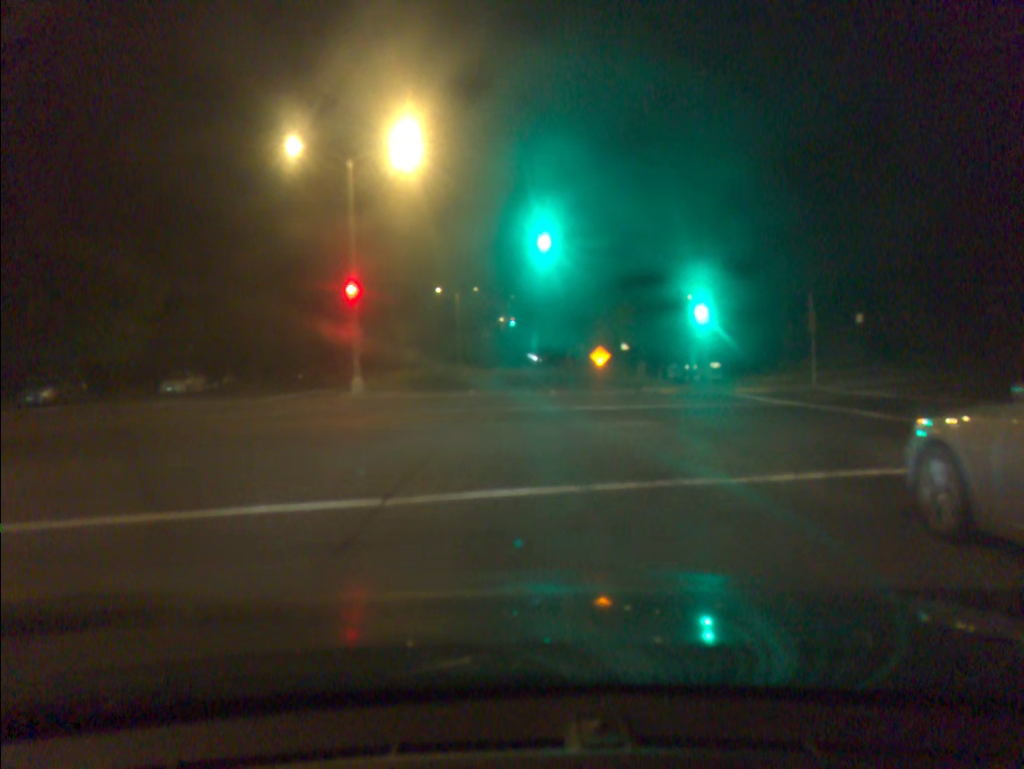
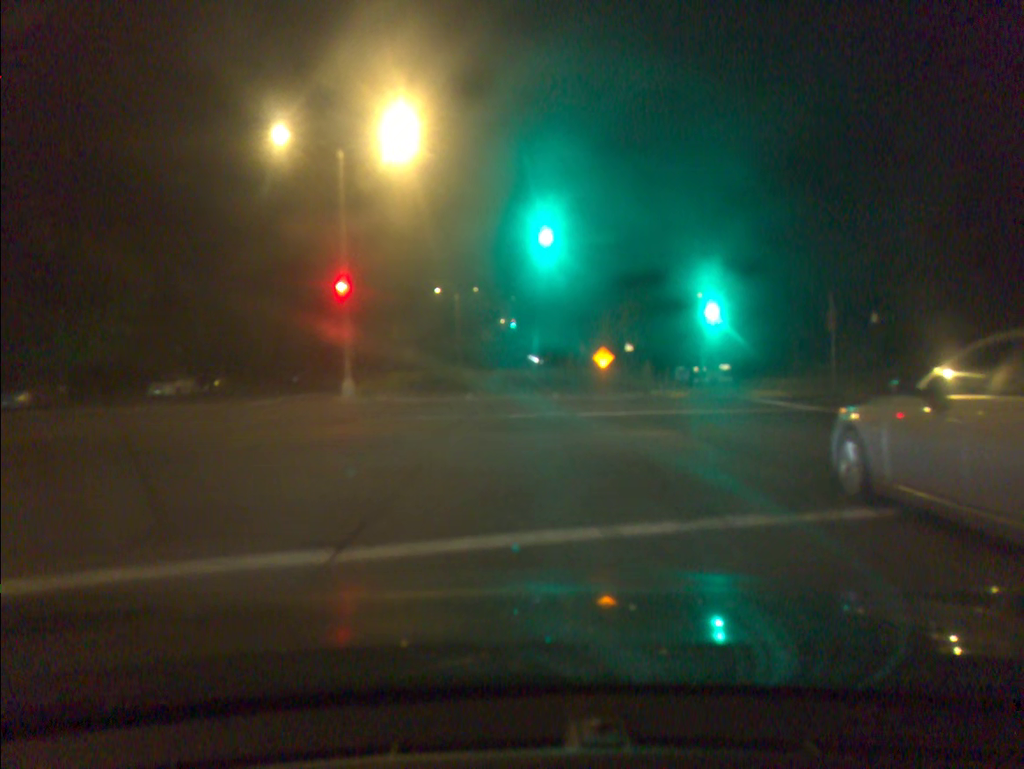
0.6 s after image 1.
(0.0, +1.8) m; 0°
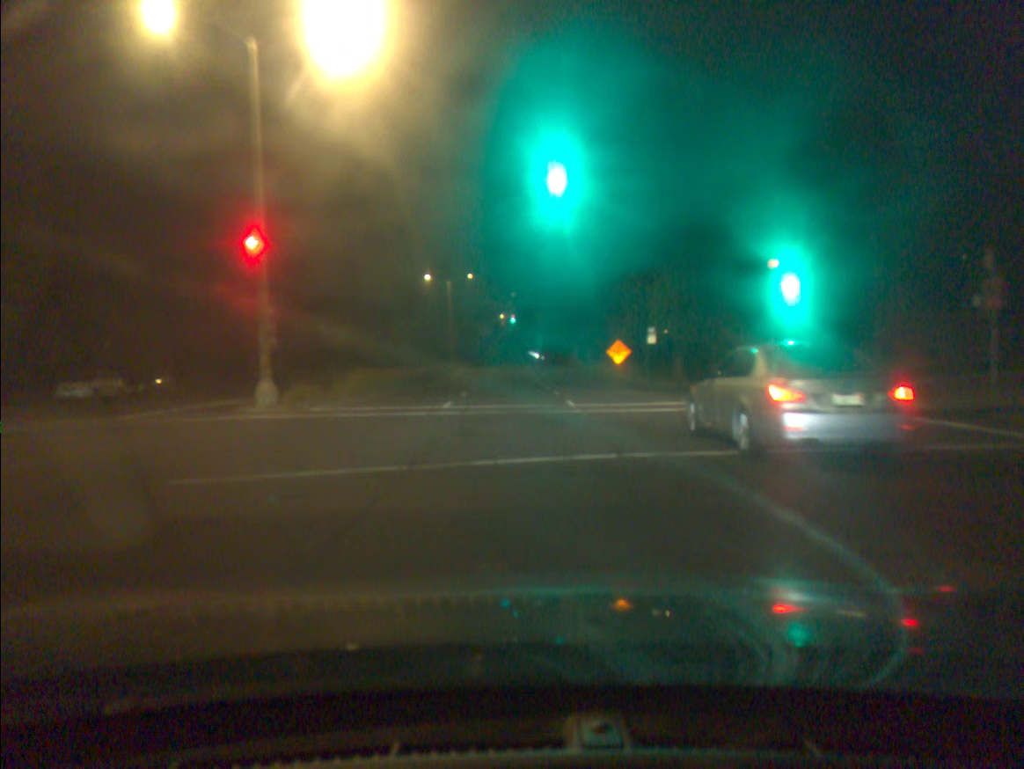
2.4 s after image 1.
(0.0, +9.3) m; 0°
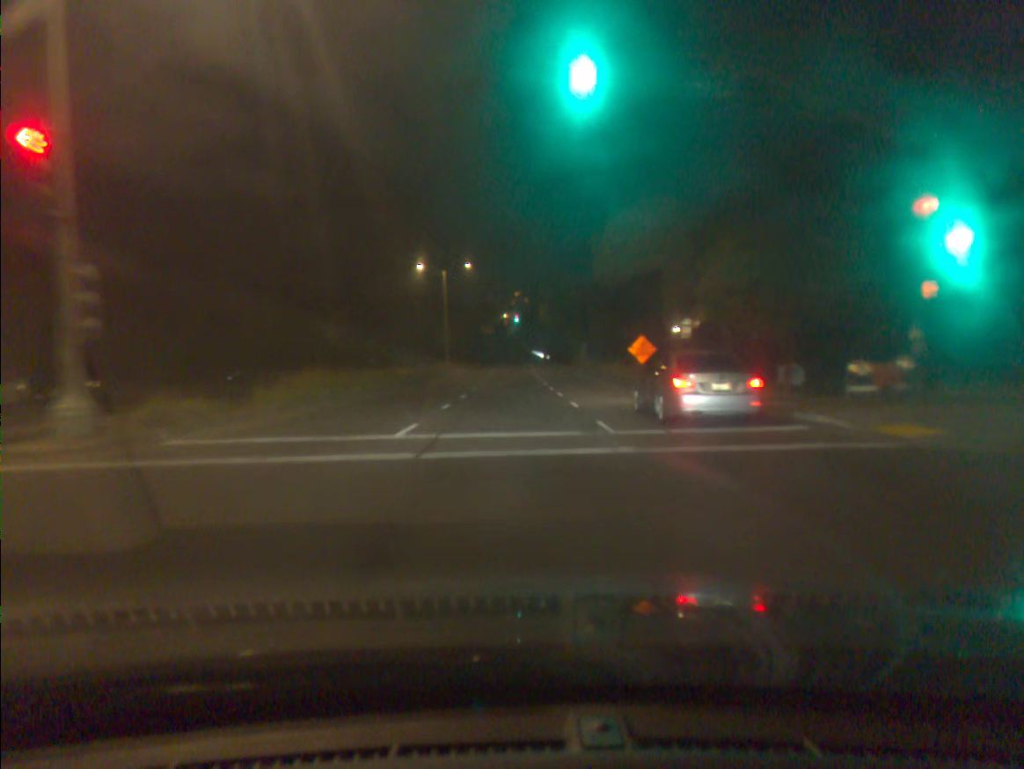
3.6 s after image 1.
(-0.1, +8.6) m; -1°
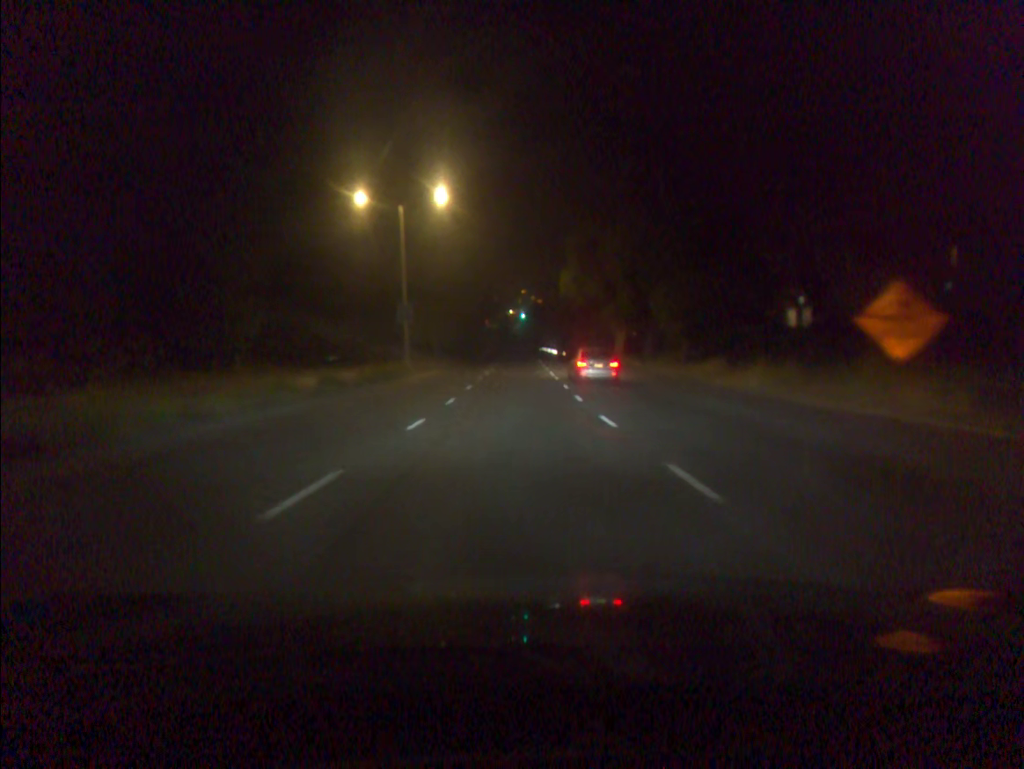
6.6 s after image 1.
(-0.1, +29.1) m; -1°
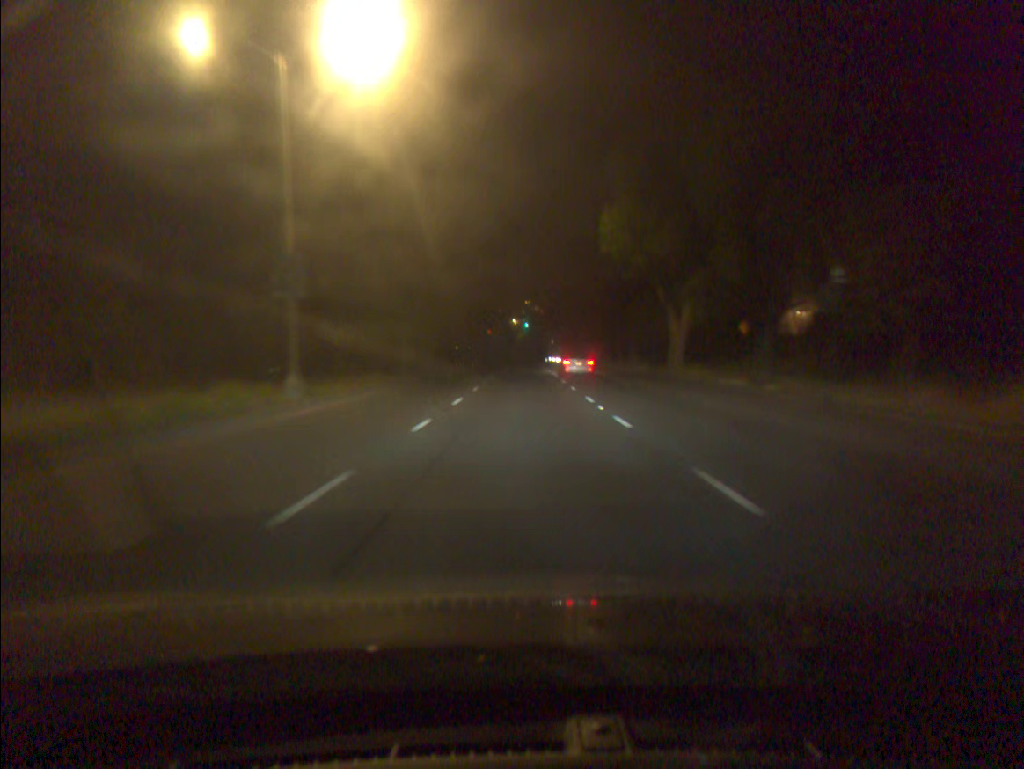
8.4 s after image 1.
(0.0, +22.2) m; 0°
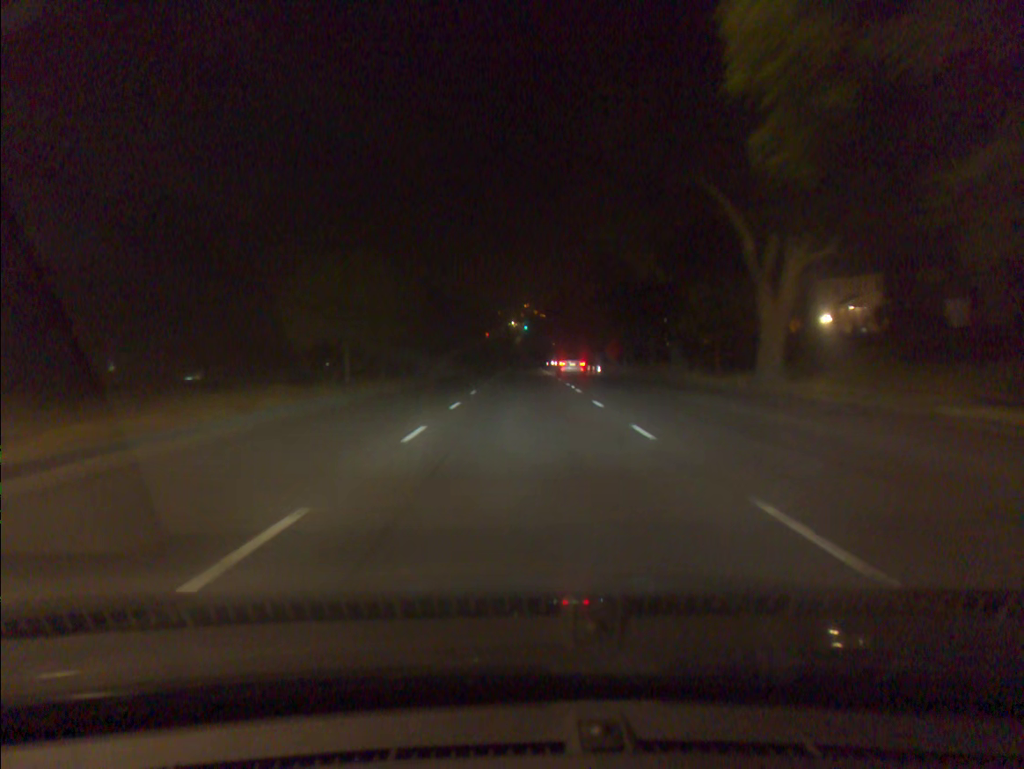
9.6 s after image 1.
(0.0, +16.5) m; 0°
